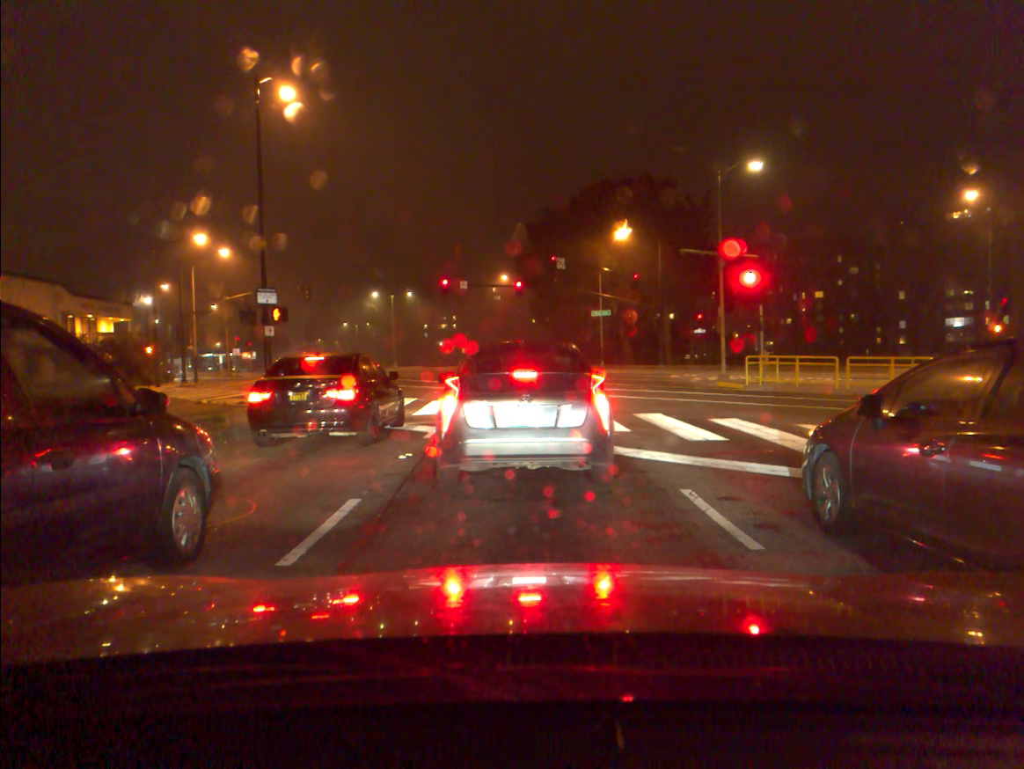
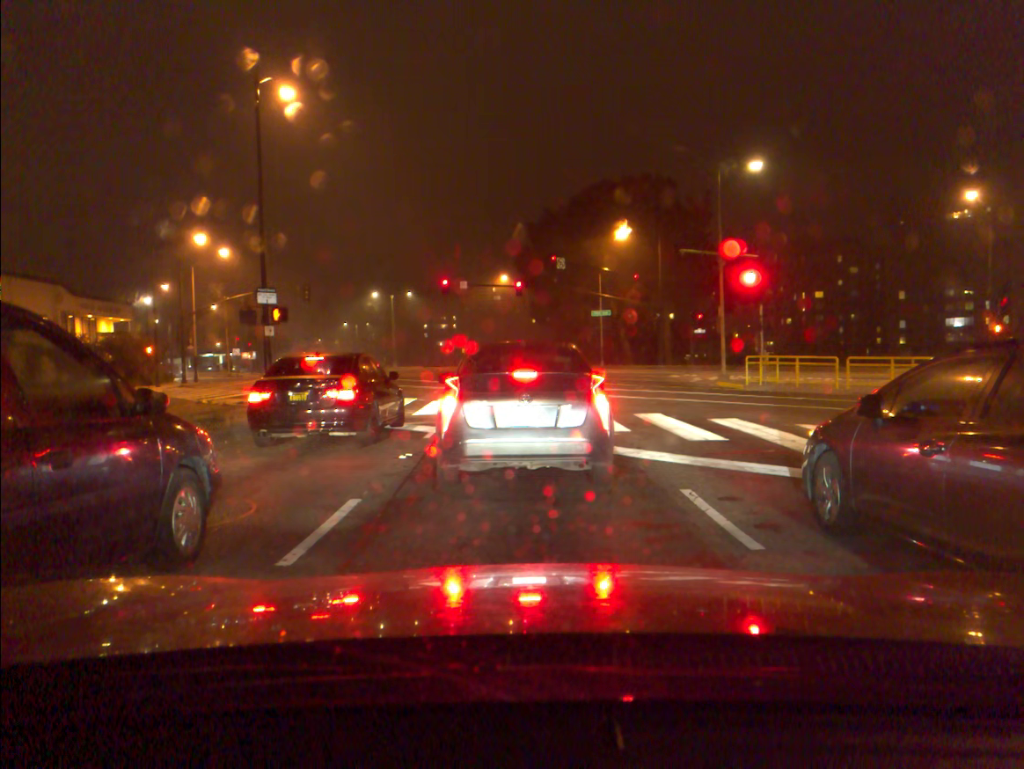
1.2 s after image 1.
(0.0, 0.0) m; 0°
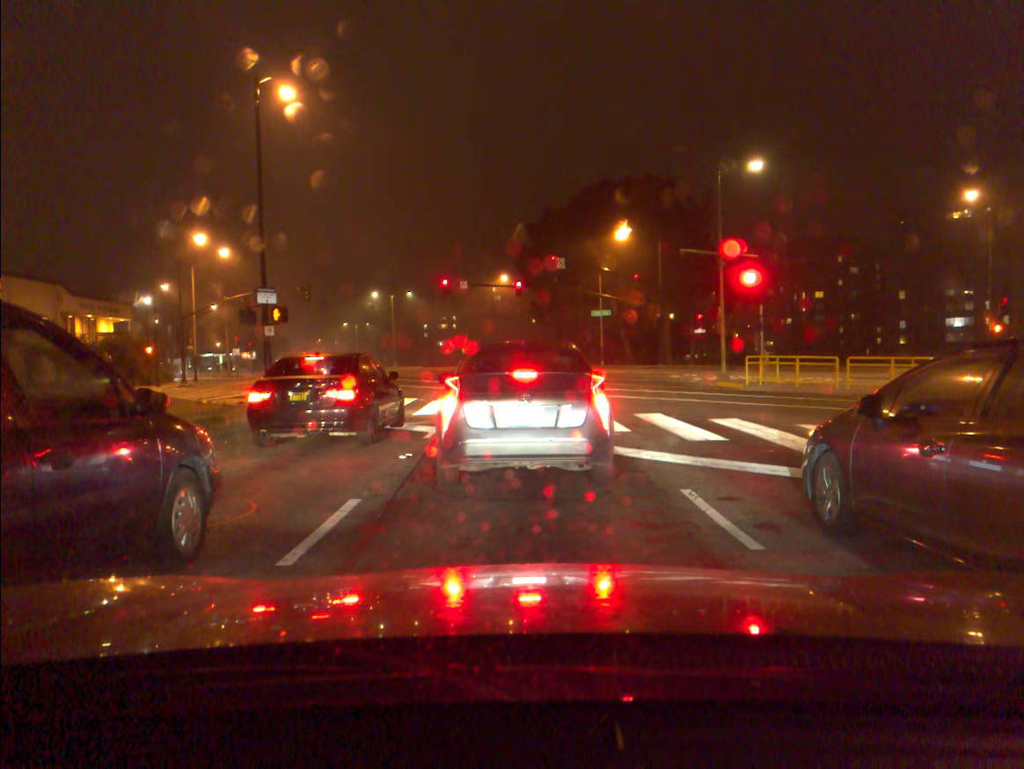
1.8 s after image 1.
(0.0, 0.0) m; 0°
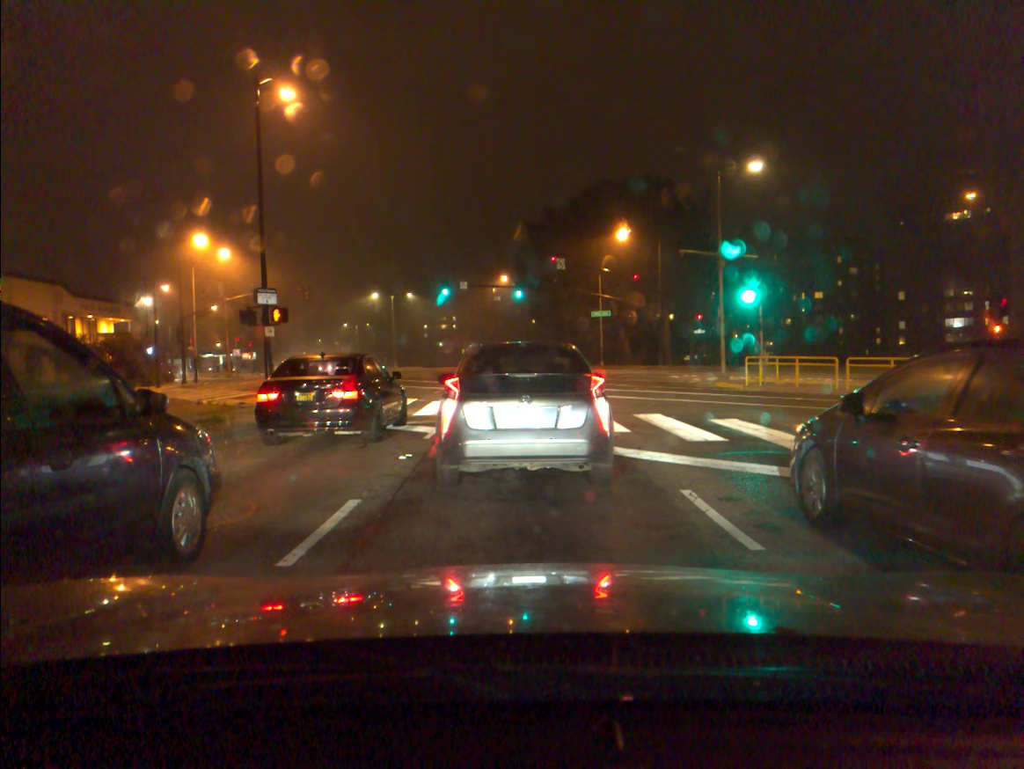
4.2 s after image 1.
(0.0, 0.0) m; 0°
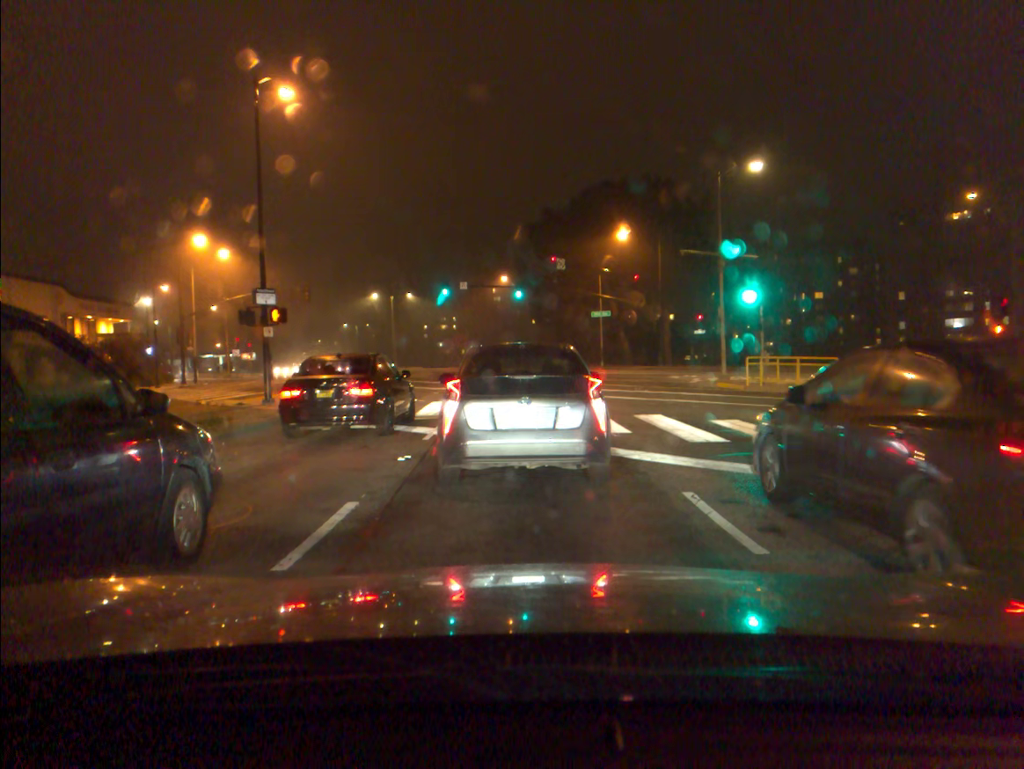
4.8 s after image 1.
(0.0, +0.1) m; 0°
